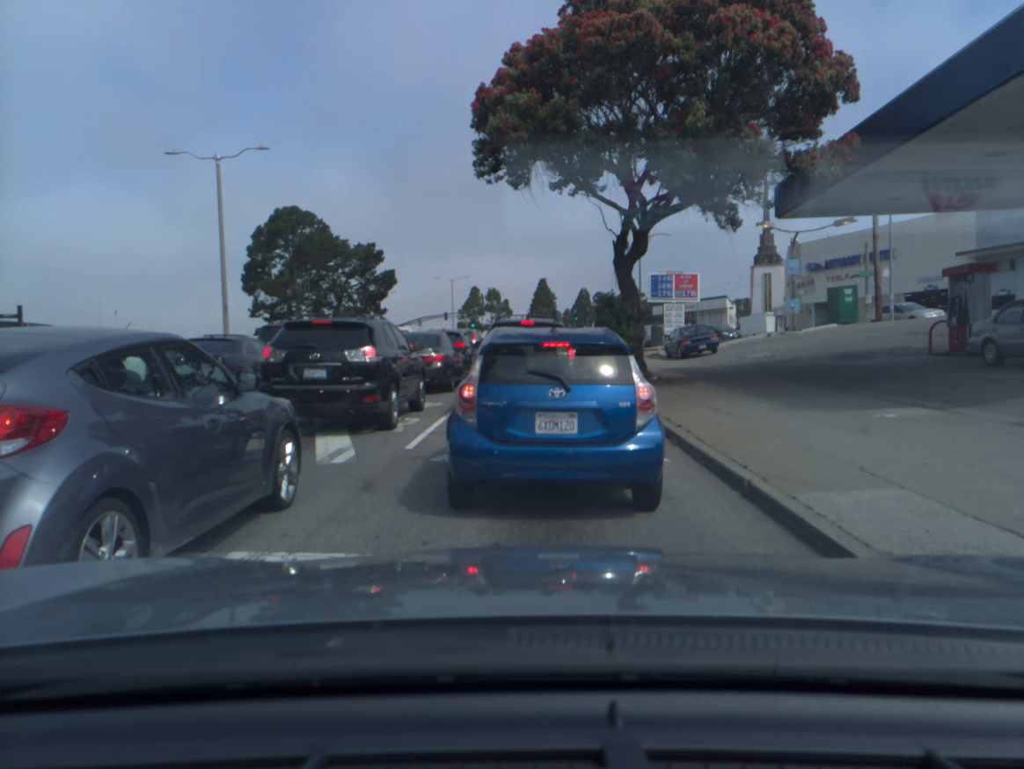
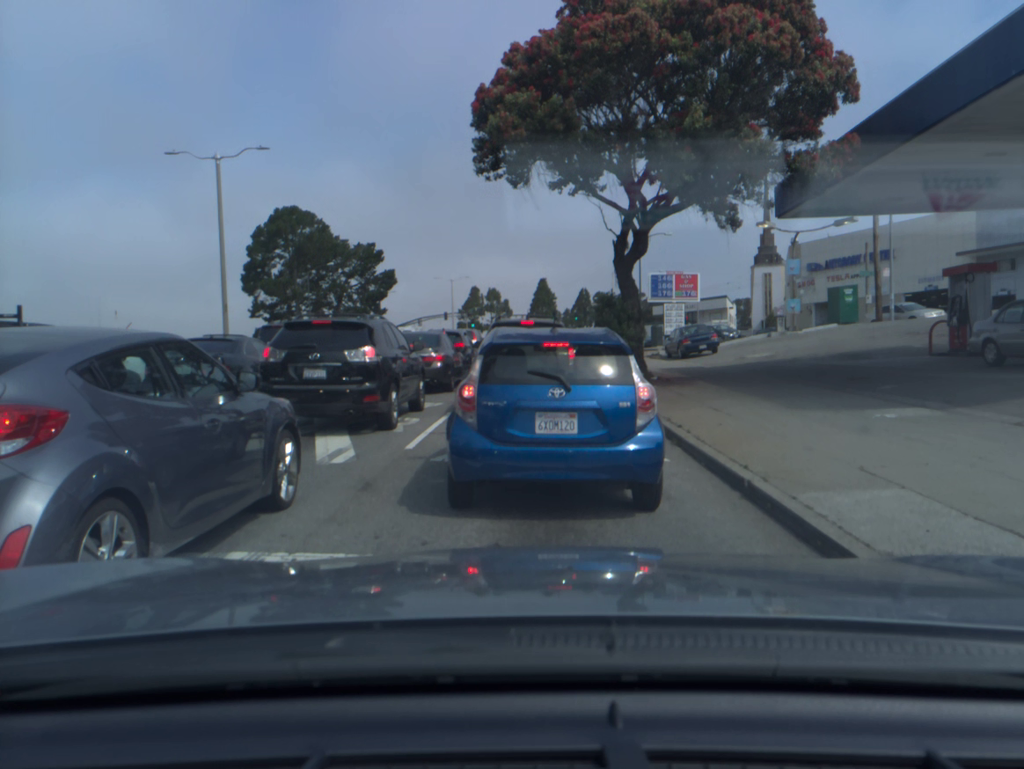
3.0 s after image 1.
(0.0, 0.0) m; 0°
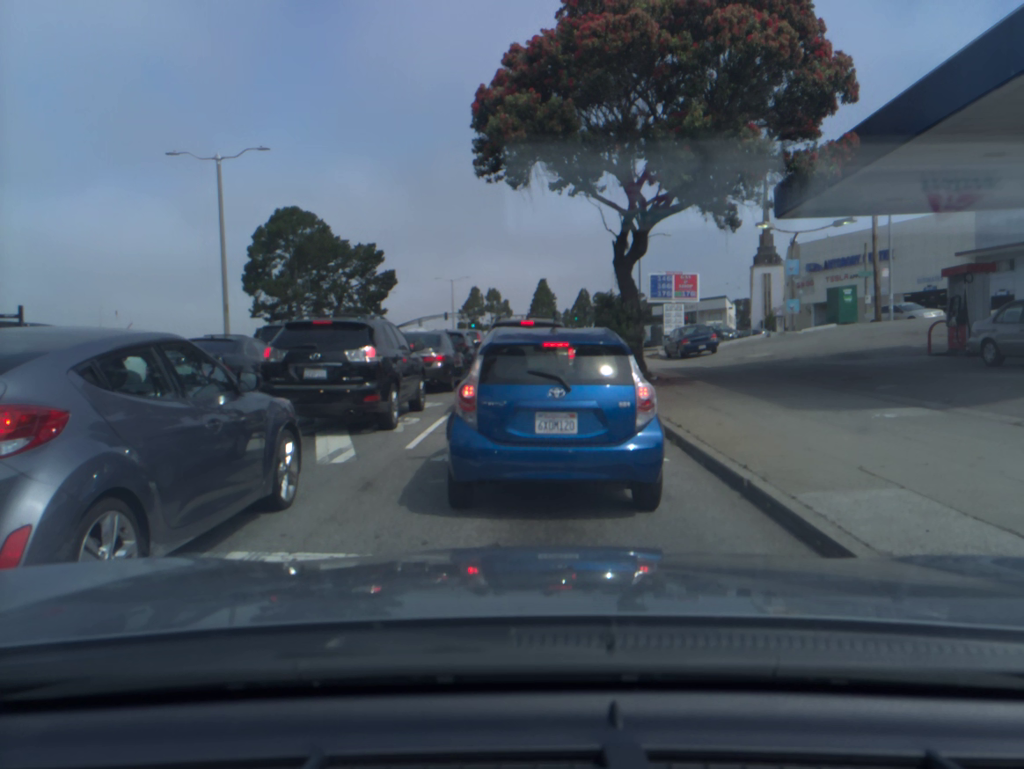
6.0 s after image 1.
(0.0, 0.0) m; 0°
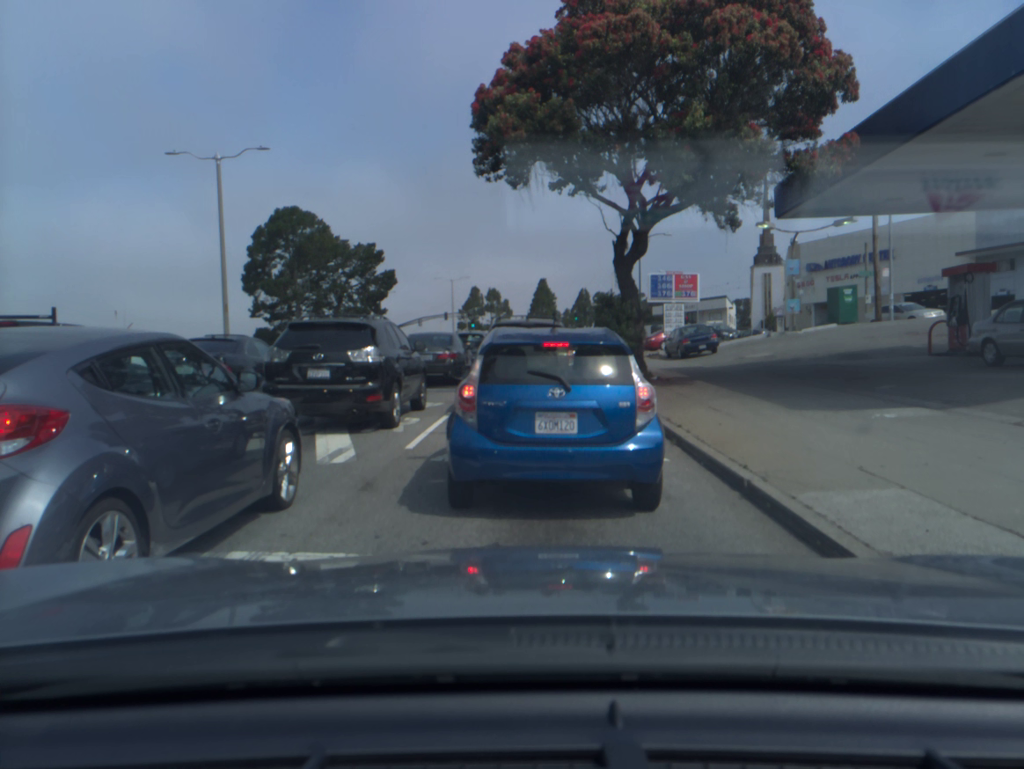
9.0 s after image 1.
(0.0, 0.0) m; 0°
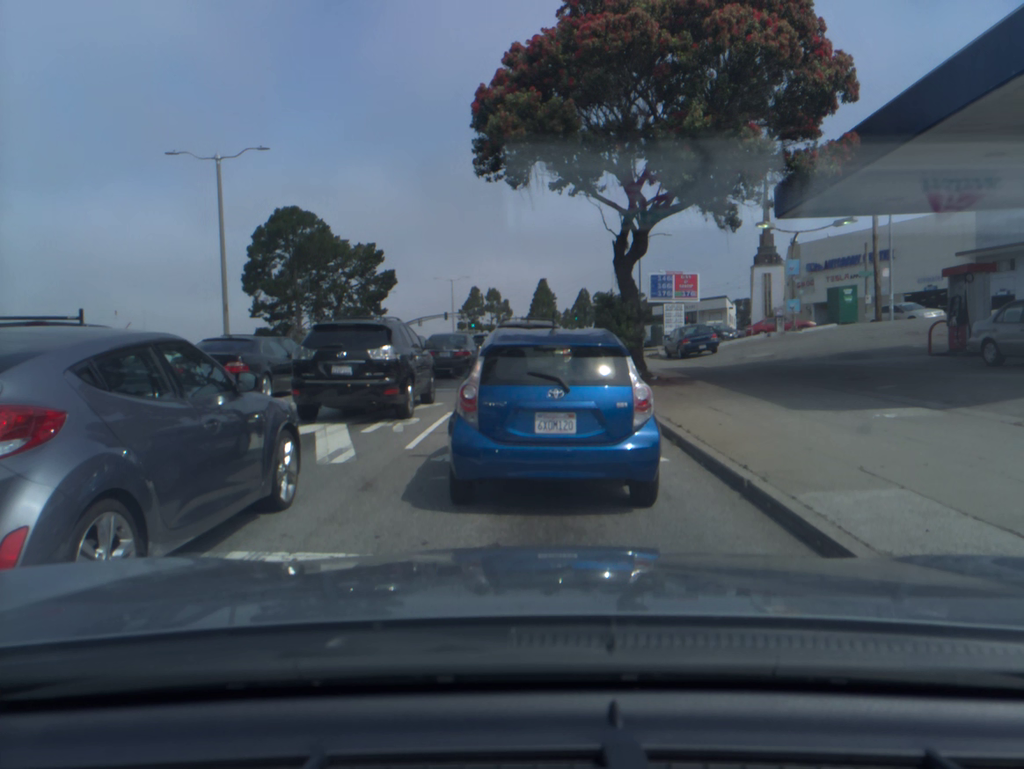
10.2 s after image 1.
(0.0, 0.0) m; 0°
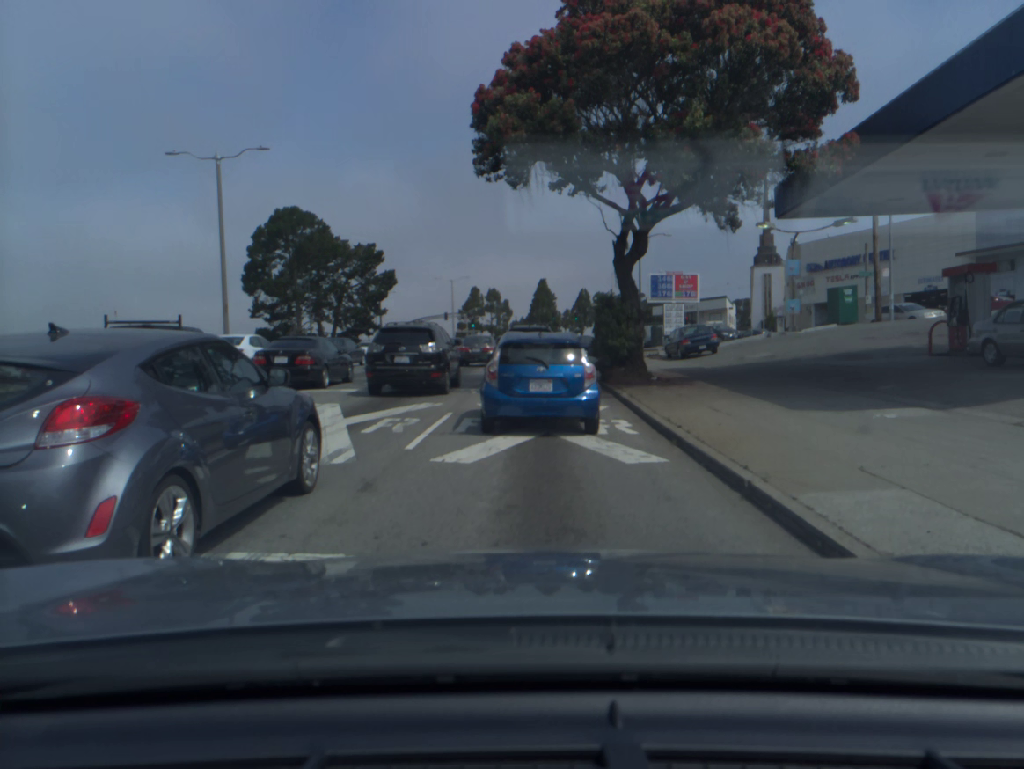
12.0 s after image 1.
(0.0, 0.0) m; 0°
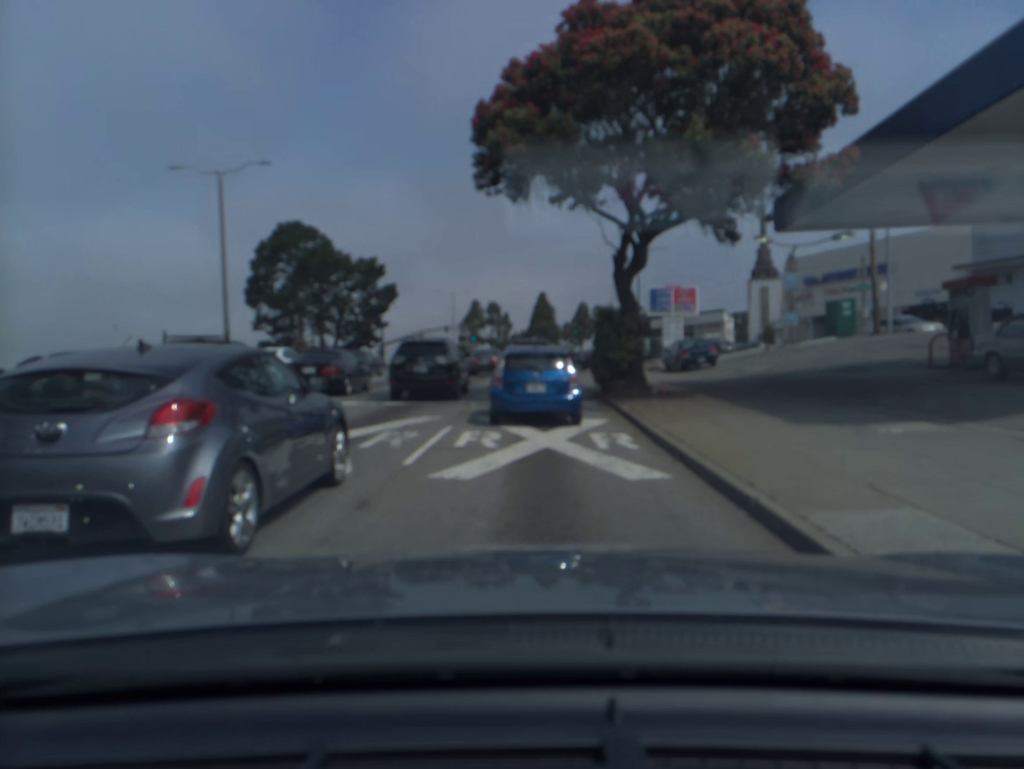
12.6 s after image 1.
(0.0, +0.2) m; 0°
